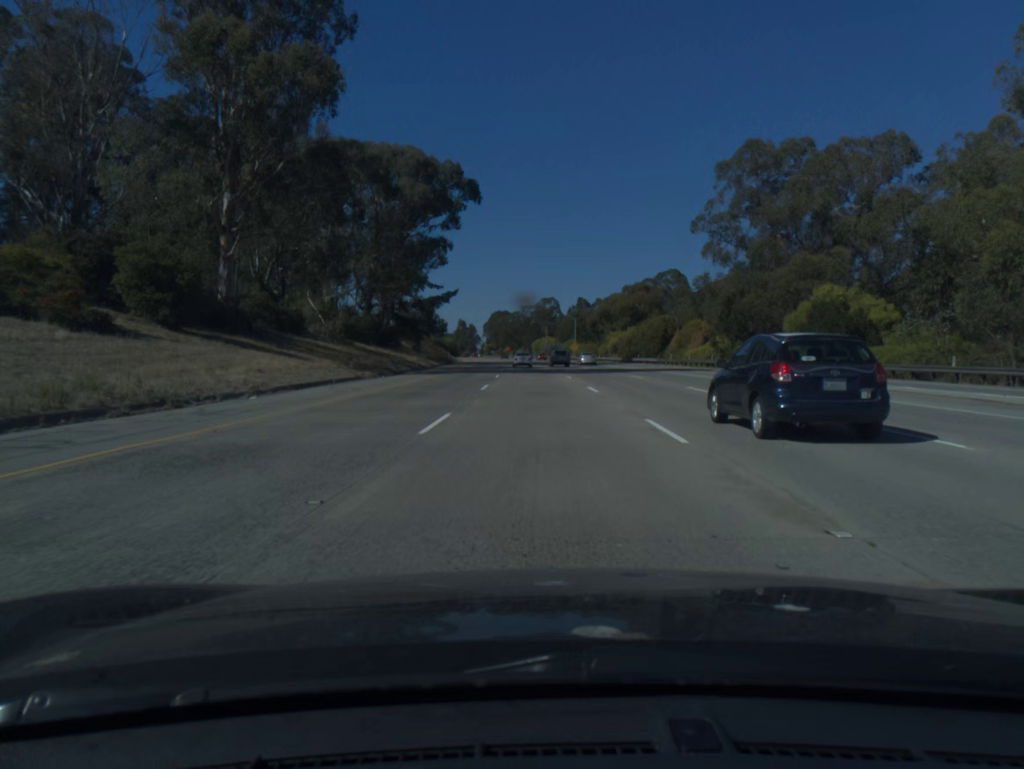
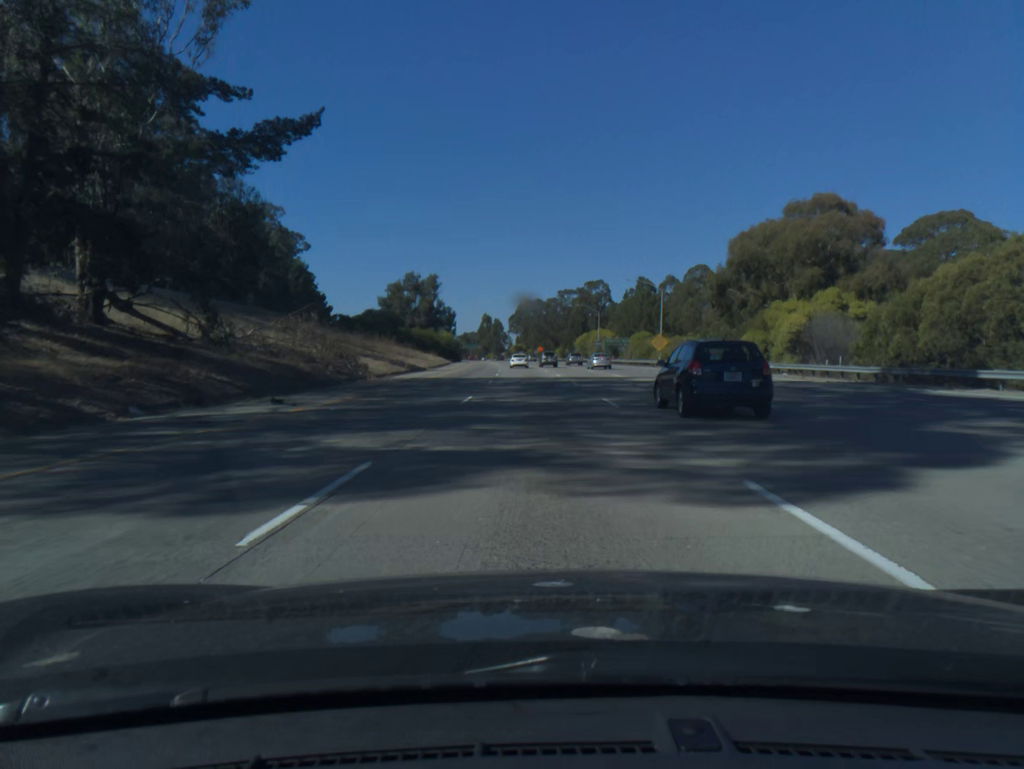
(-1.8, +80.0) m; -3°
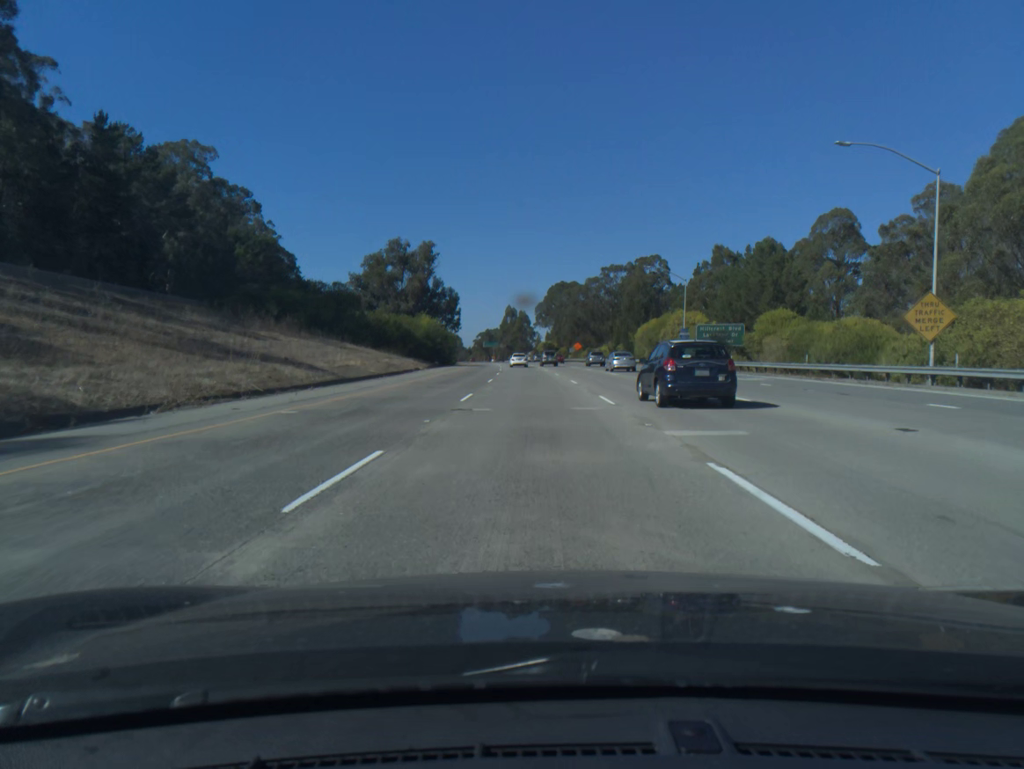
(-1.1, +57.4) m; -2°
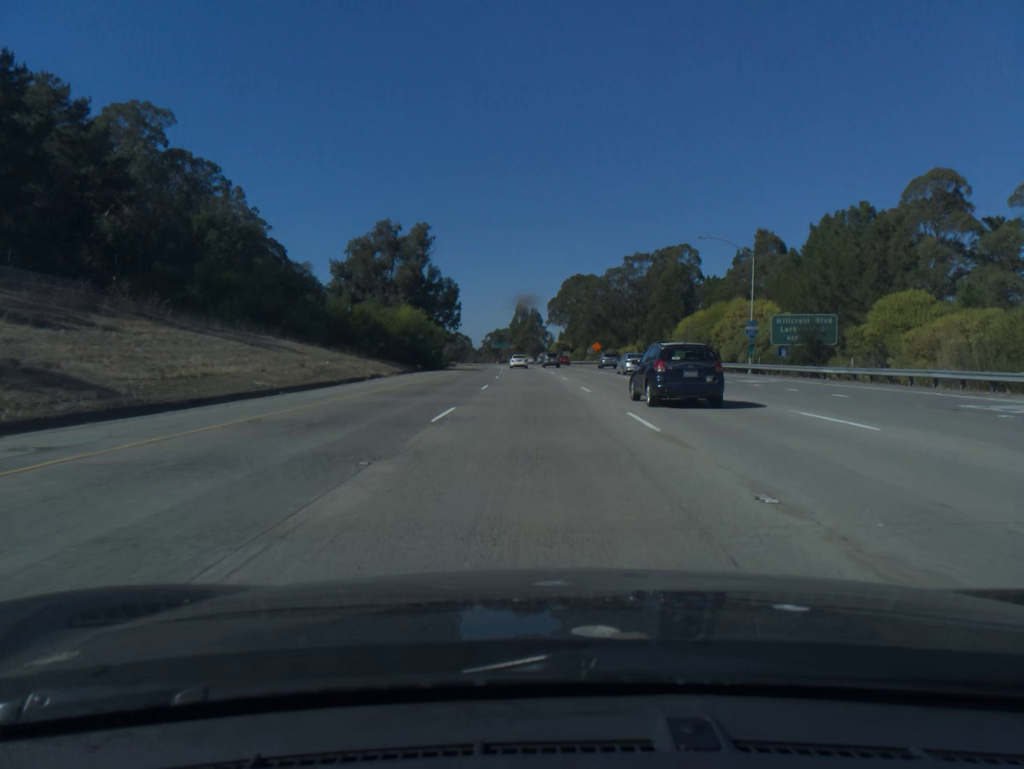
(-0.2, +20.9) m; -1°
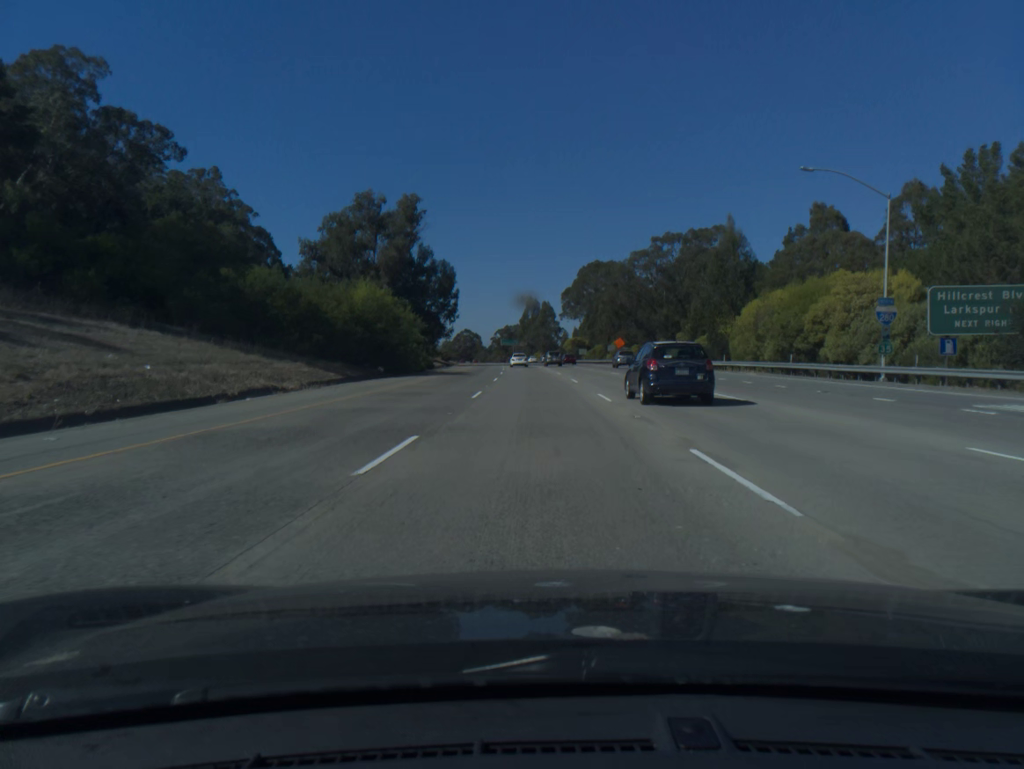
(-0.2, +21.0) m; -1°
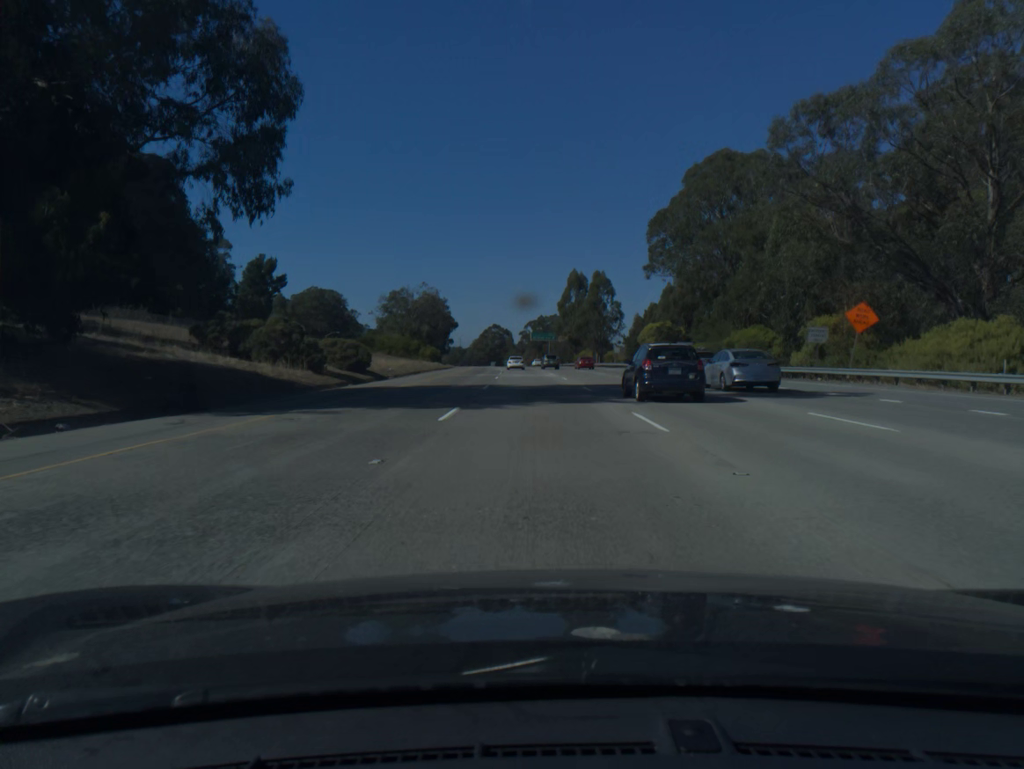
(-2.1, +81.5) m; -3°
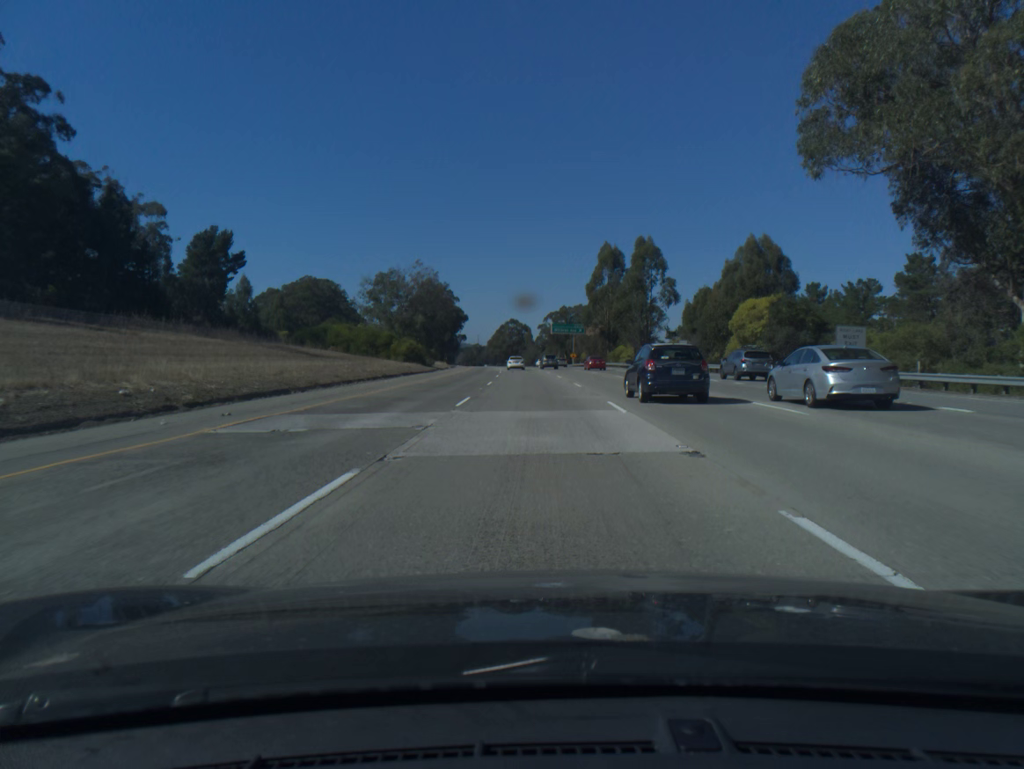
(-0.5, +39.5) m; -1°
